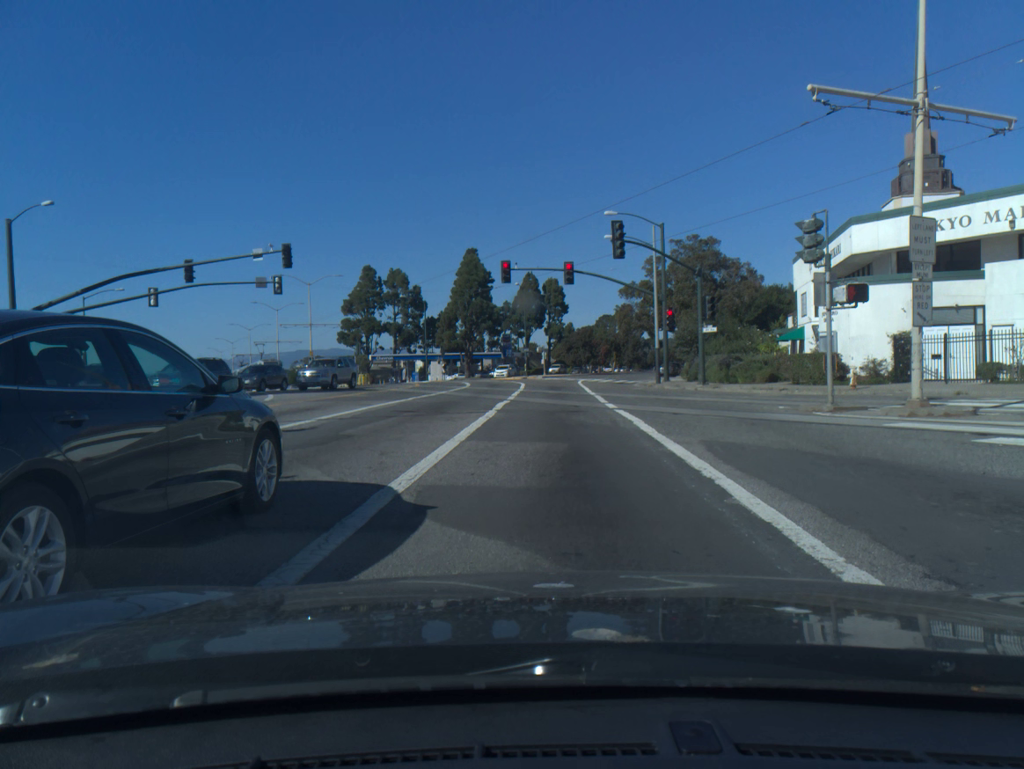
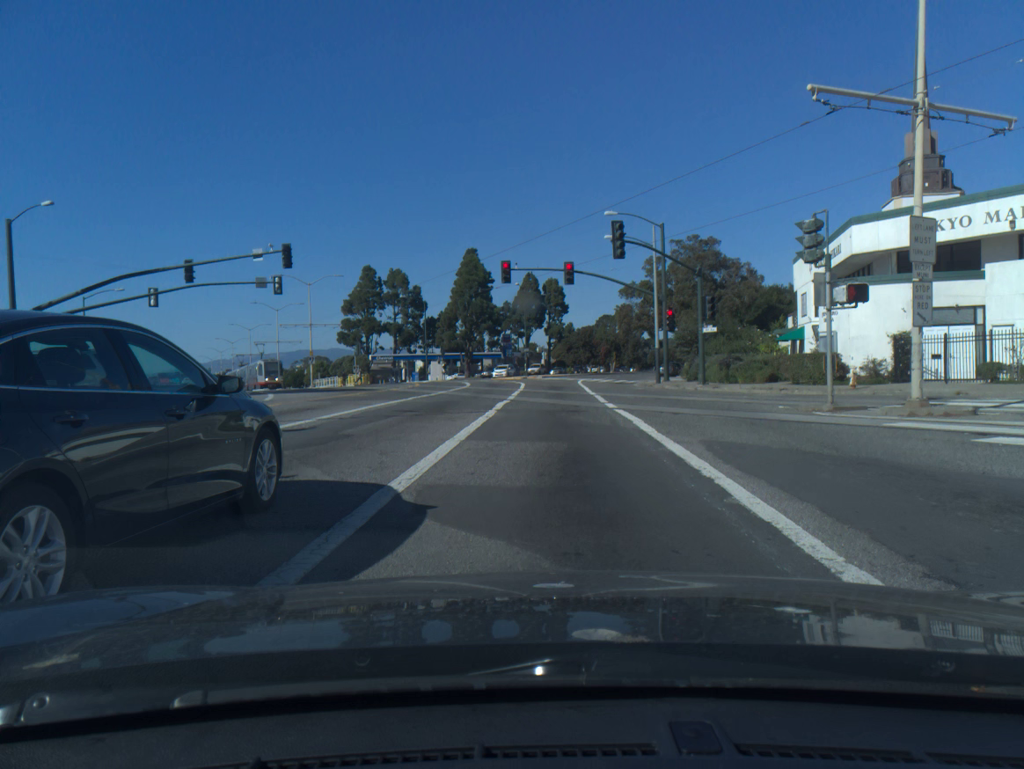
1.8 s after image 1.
(0.0, 0.0) m; 0°
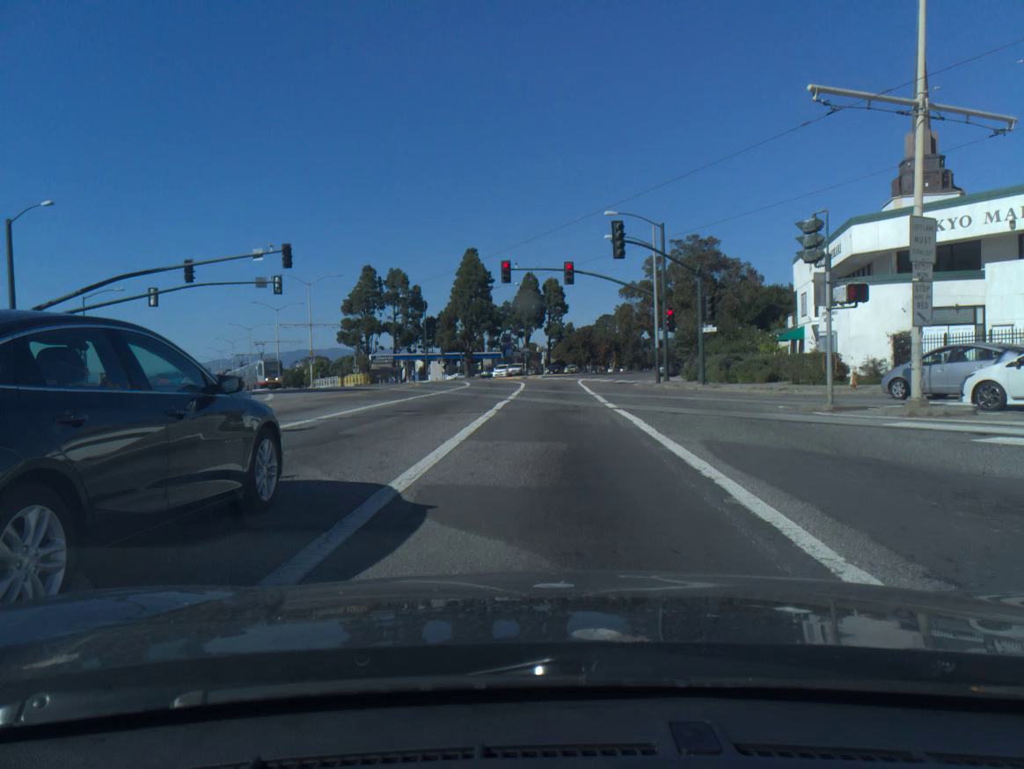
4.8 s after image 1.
(0.0, 0.0) m; 0°
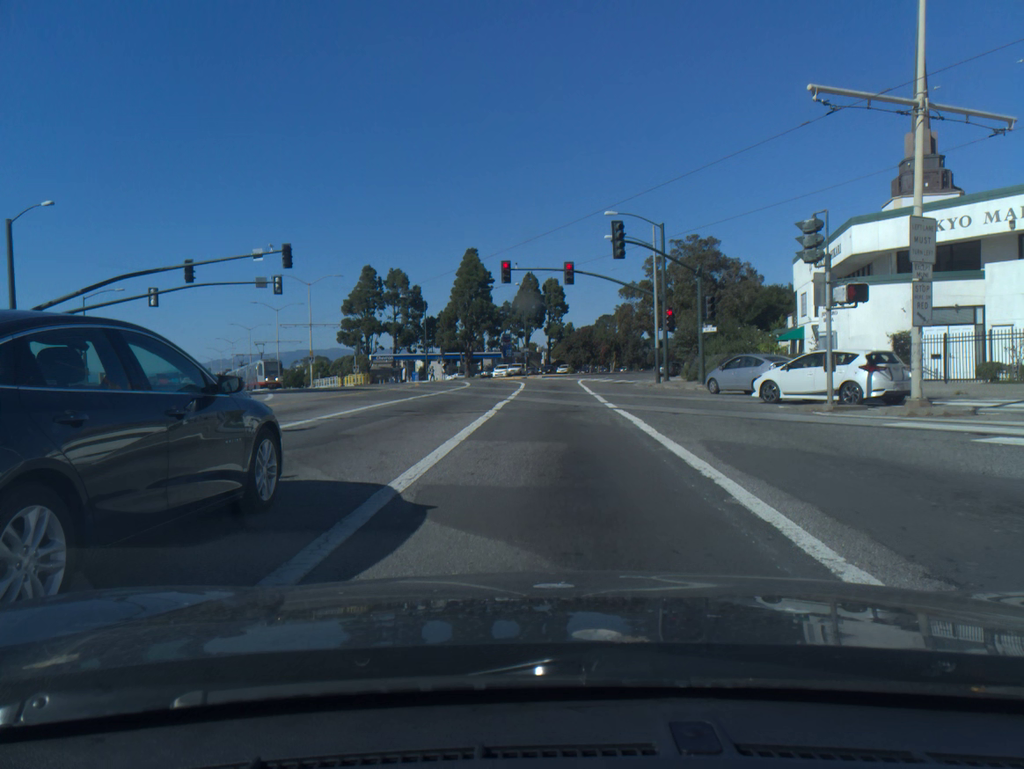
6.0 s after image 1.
(0.0, 0.0) m; 0°
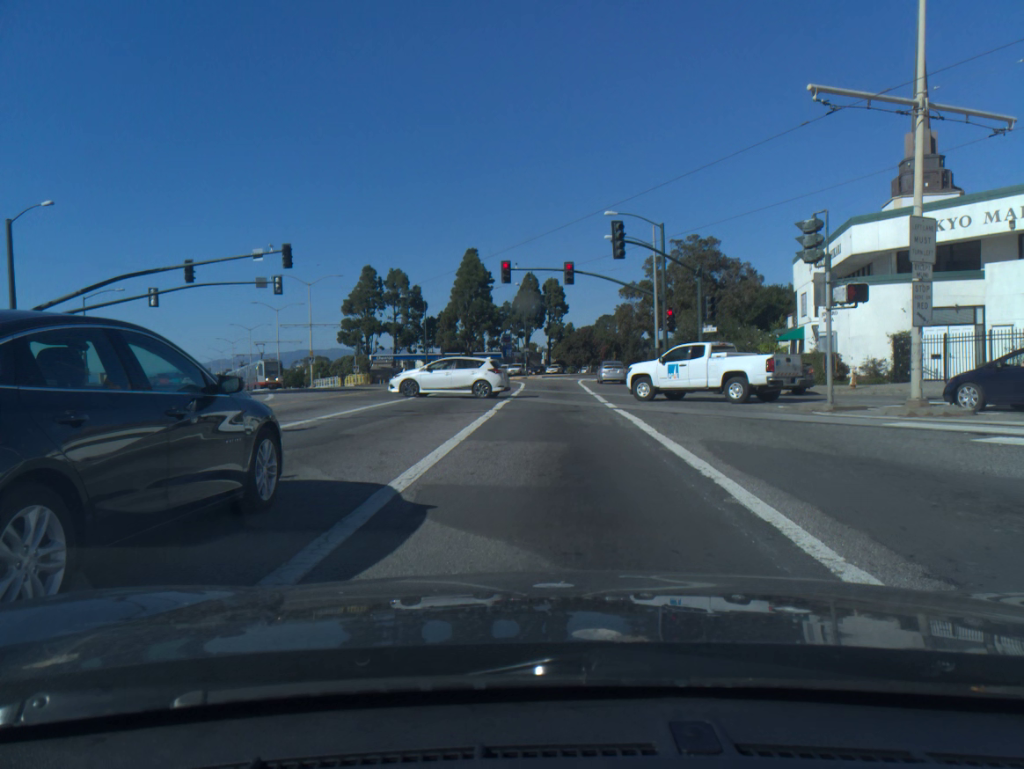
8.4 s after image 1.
(0.0, 0.0) m; 0°
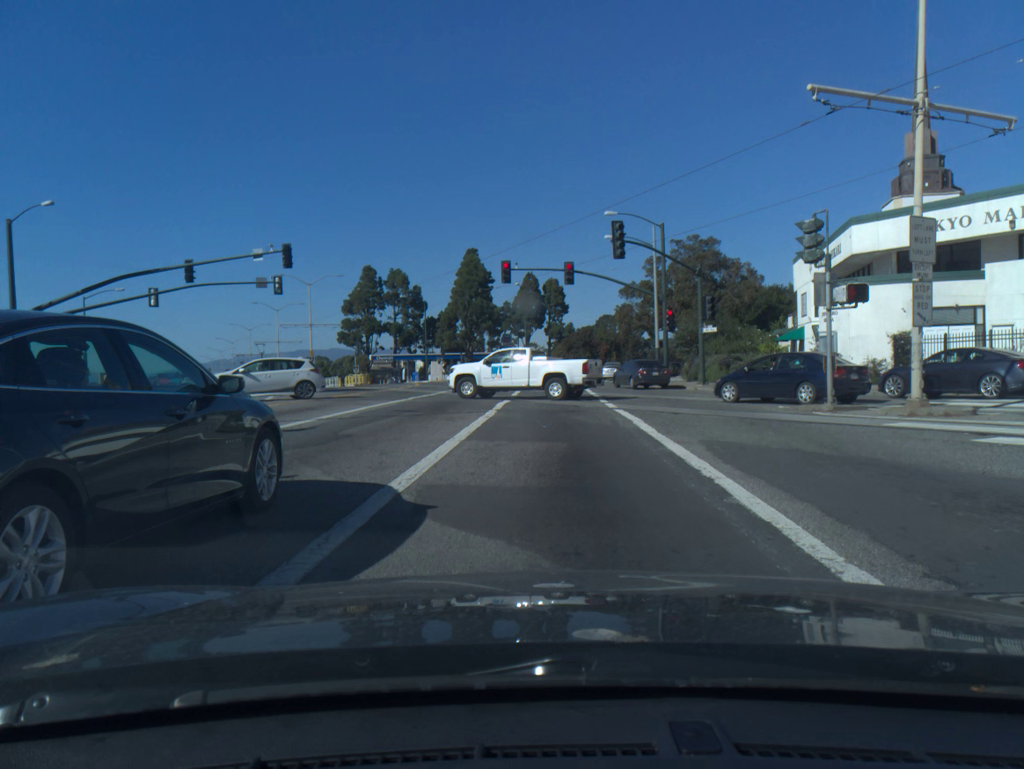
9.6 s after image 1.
(0.0, 0.0) m; 0°
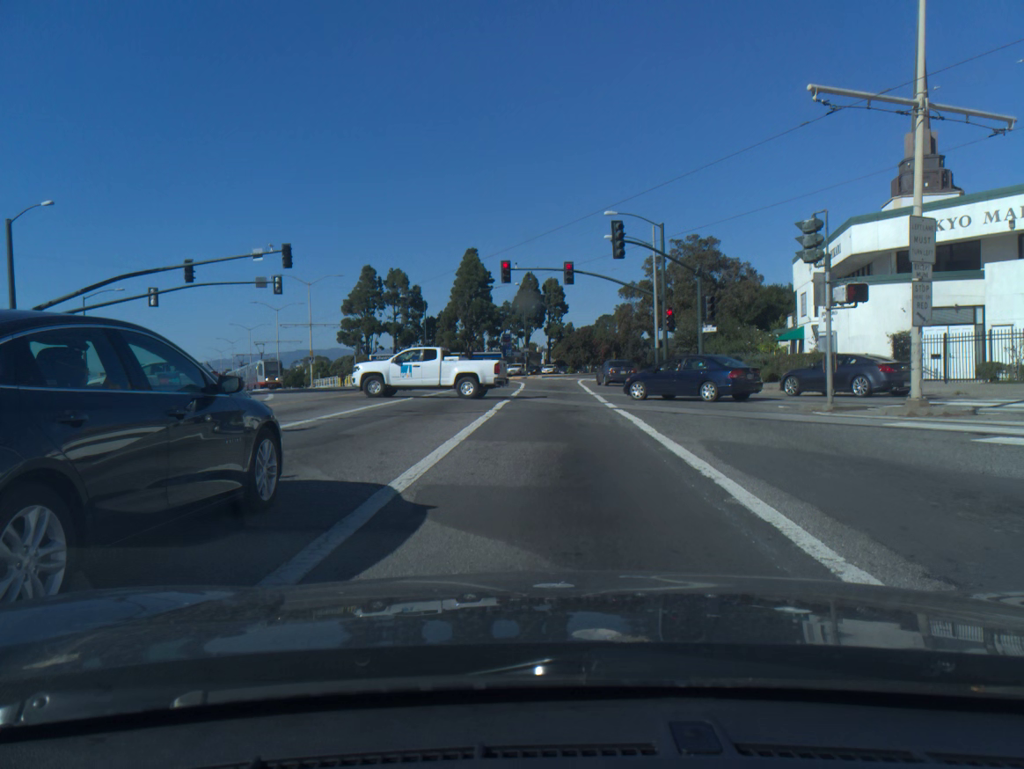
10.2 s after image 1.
(0.0, 0.0) m; 0°
